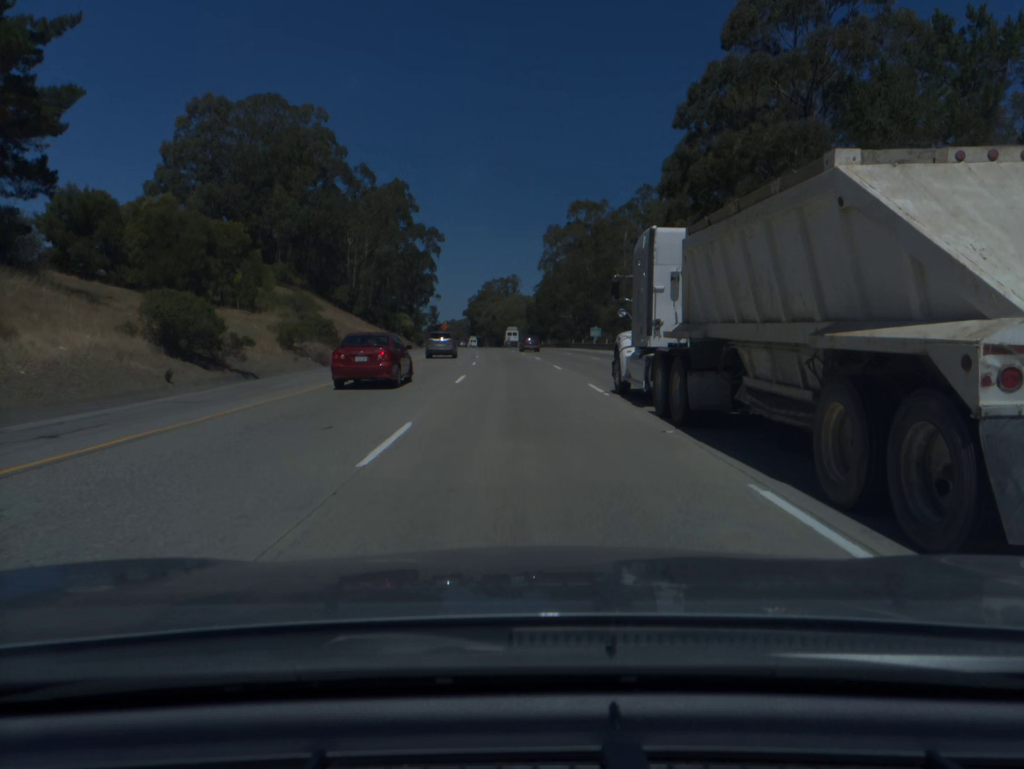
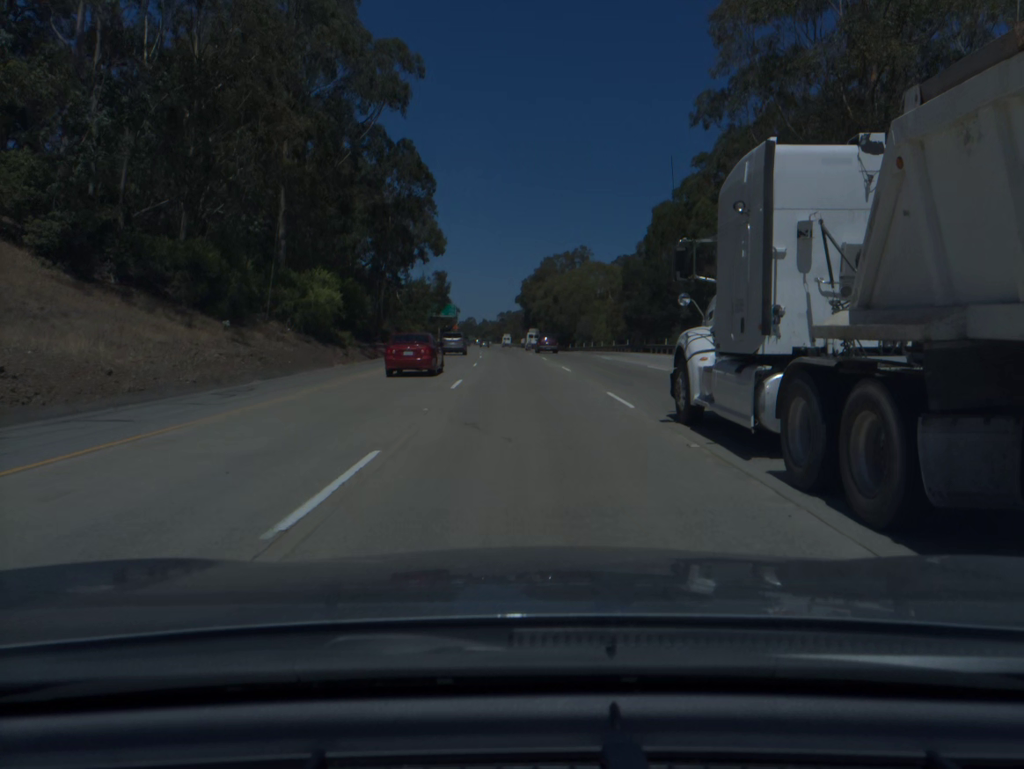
(-2.9, +75.8) m; -4°
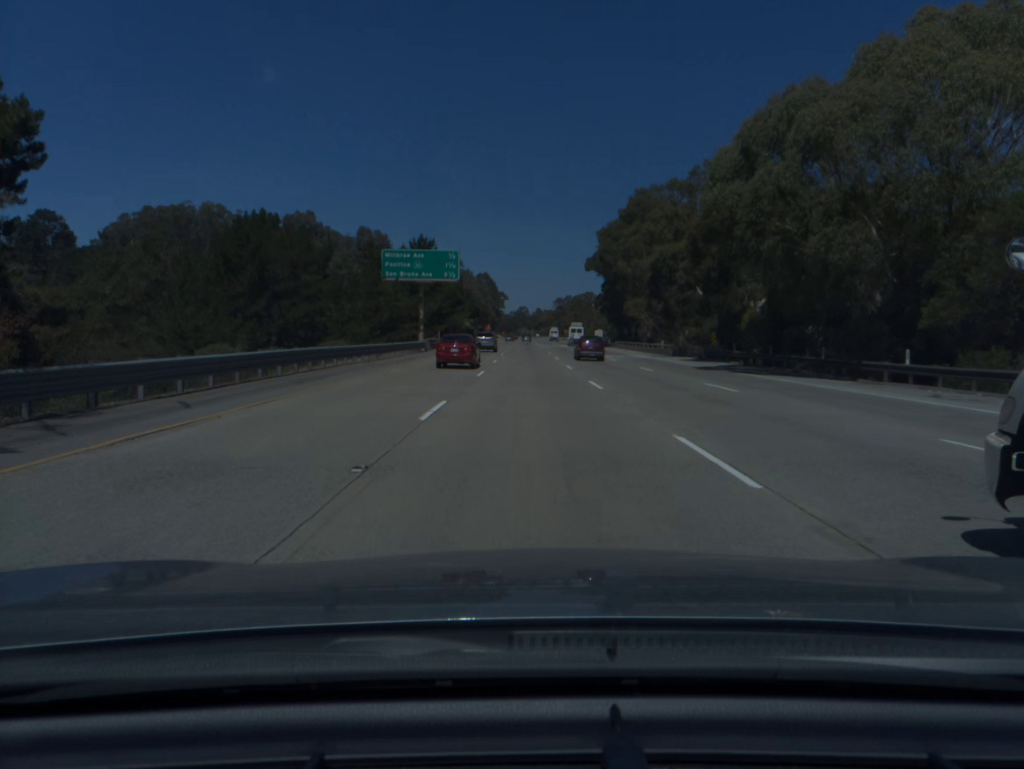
(-3.8, +94.9) m; -4°
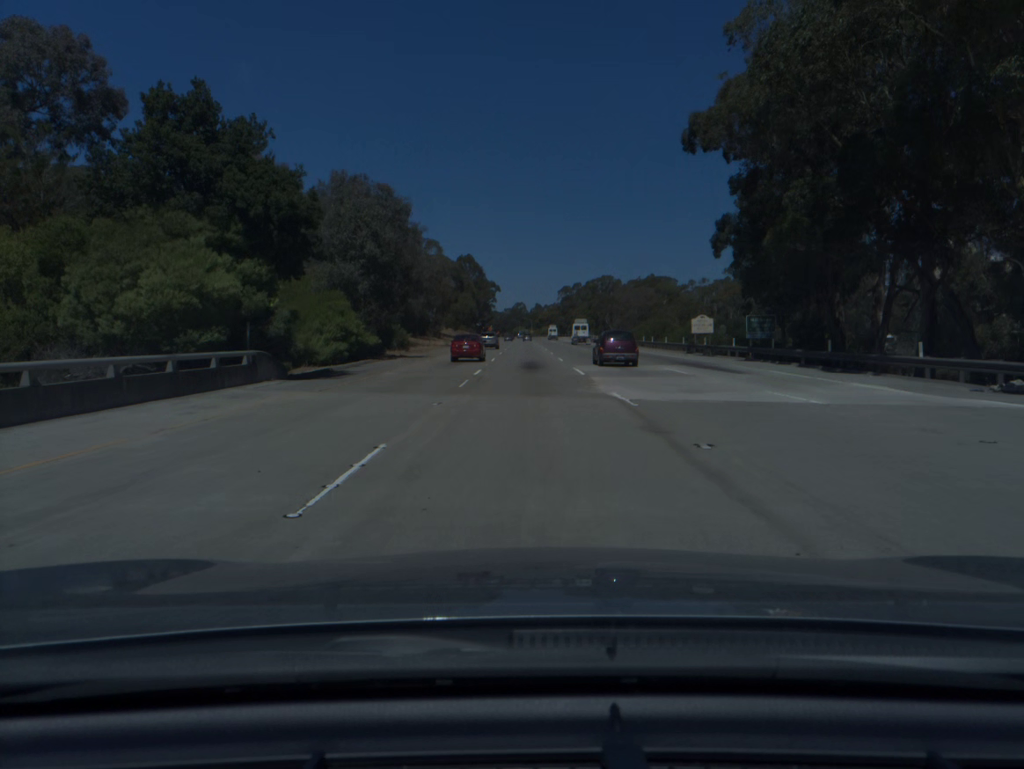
(+0.1, +94.7) m; 0°
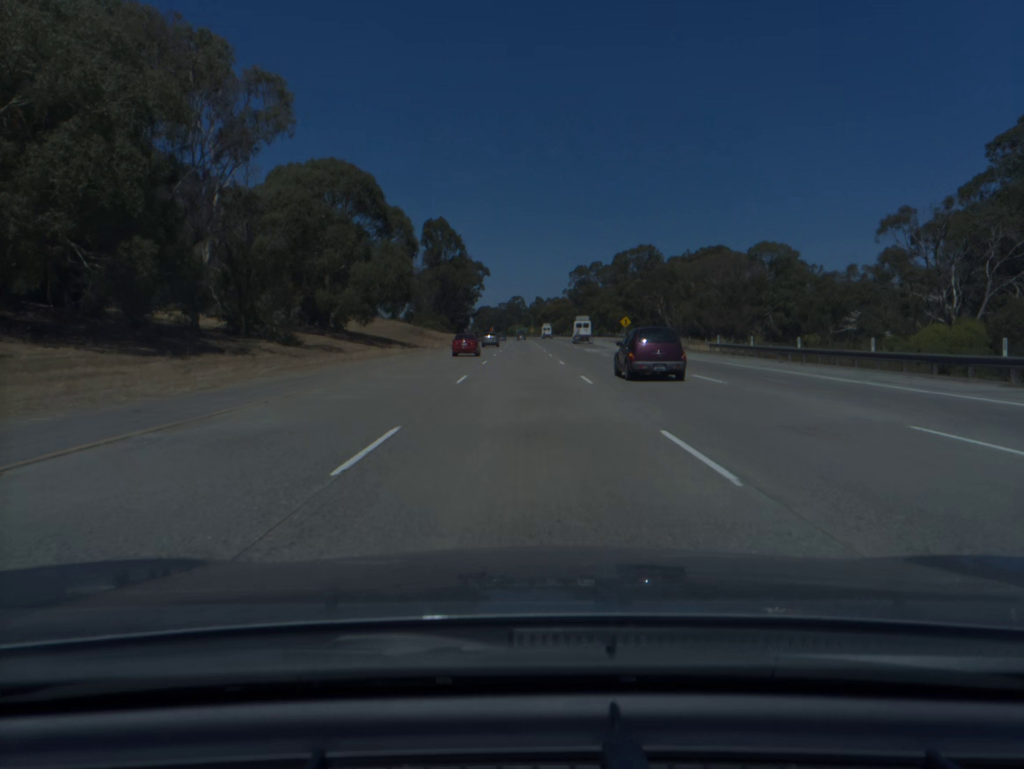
(+0.2, +94.0) m; 0°
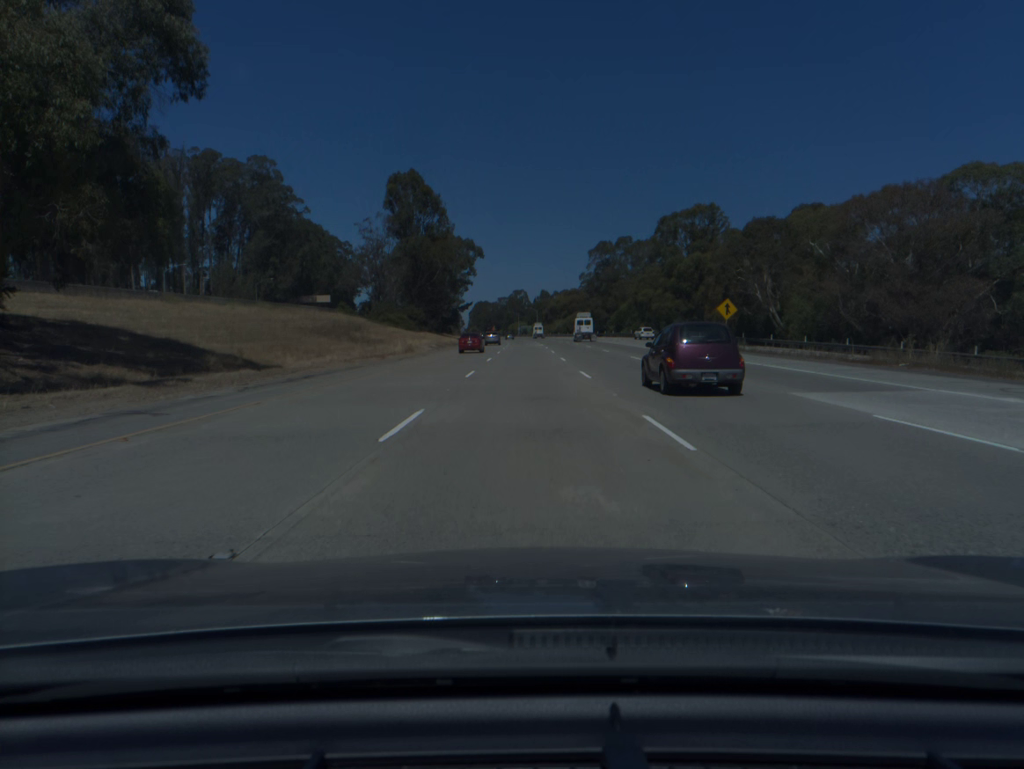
(-0.2, +56.6) m; 0°
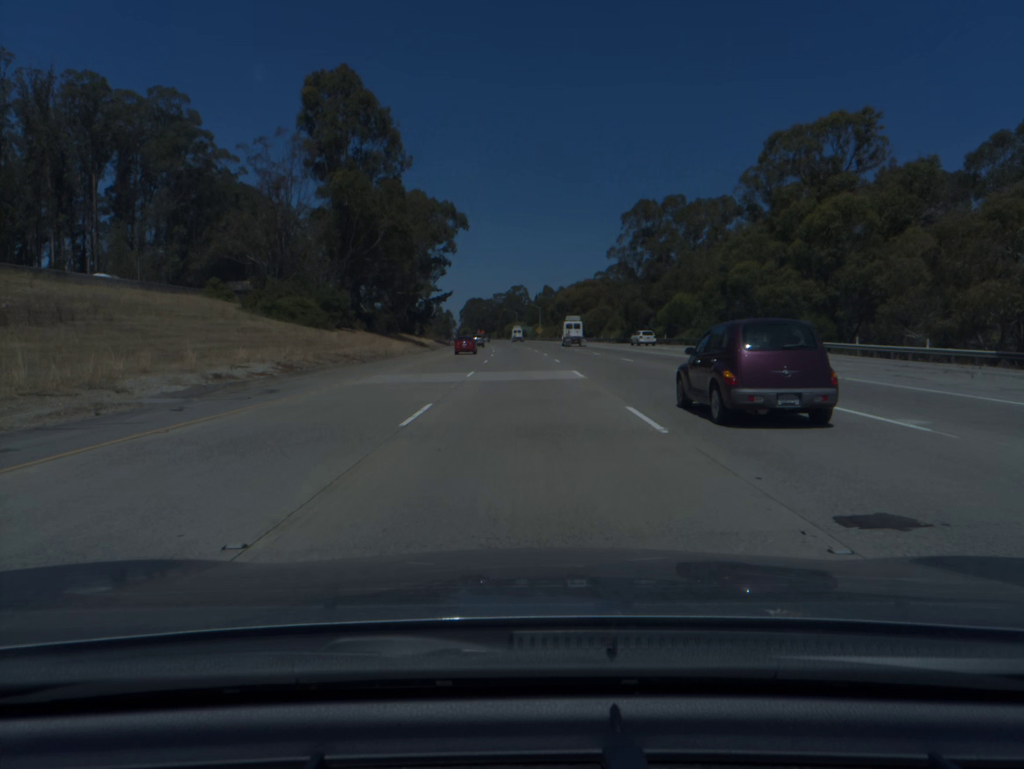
(+0.1, +56.7) m; 0°
